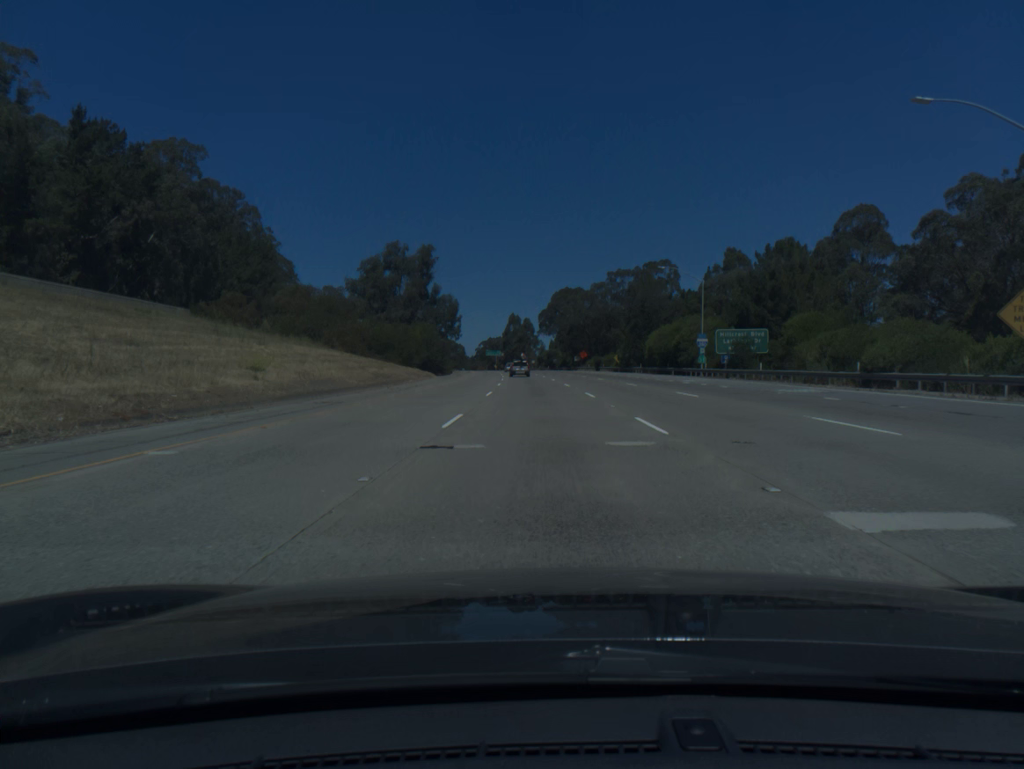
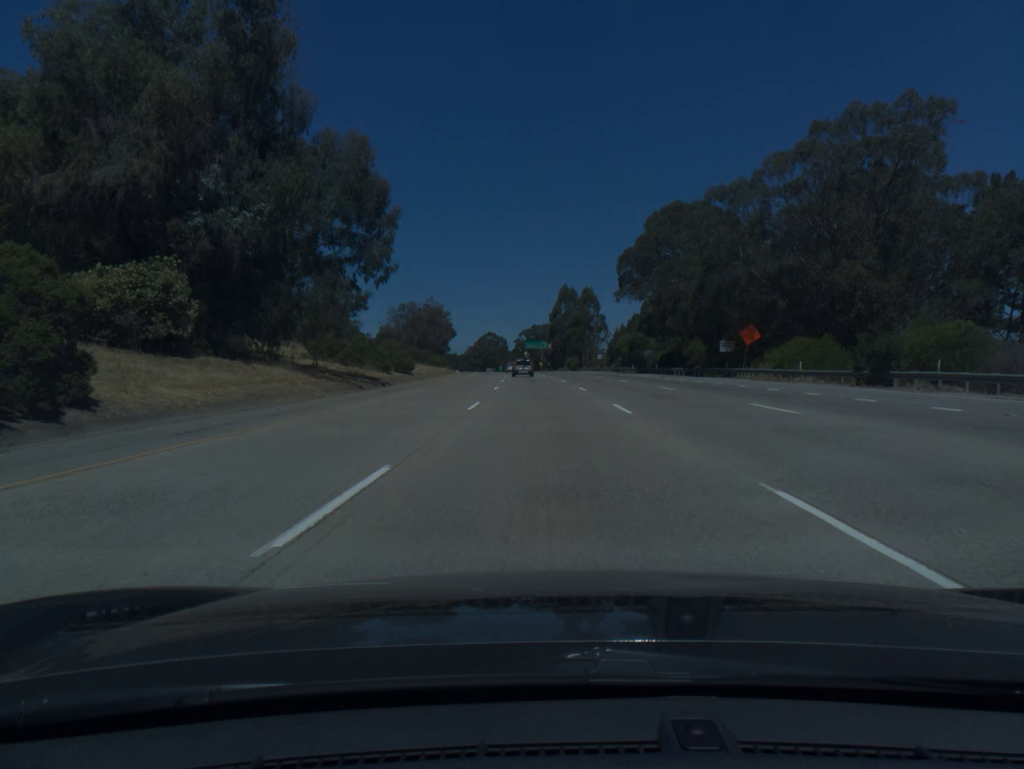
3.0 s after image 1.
(-3.2, +97.3) m; -4°
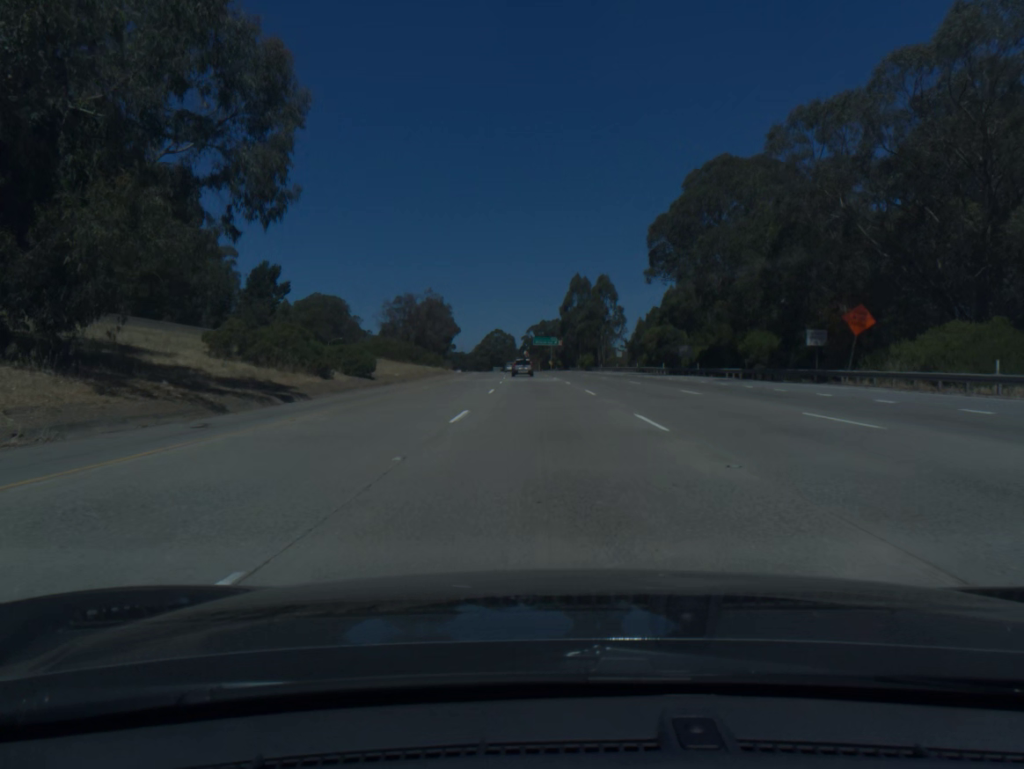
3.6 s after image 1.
(-0.1, +19.2) m; -1°
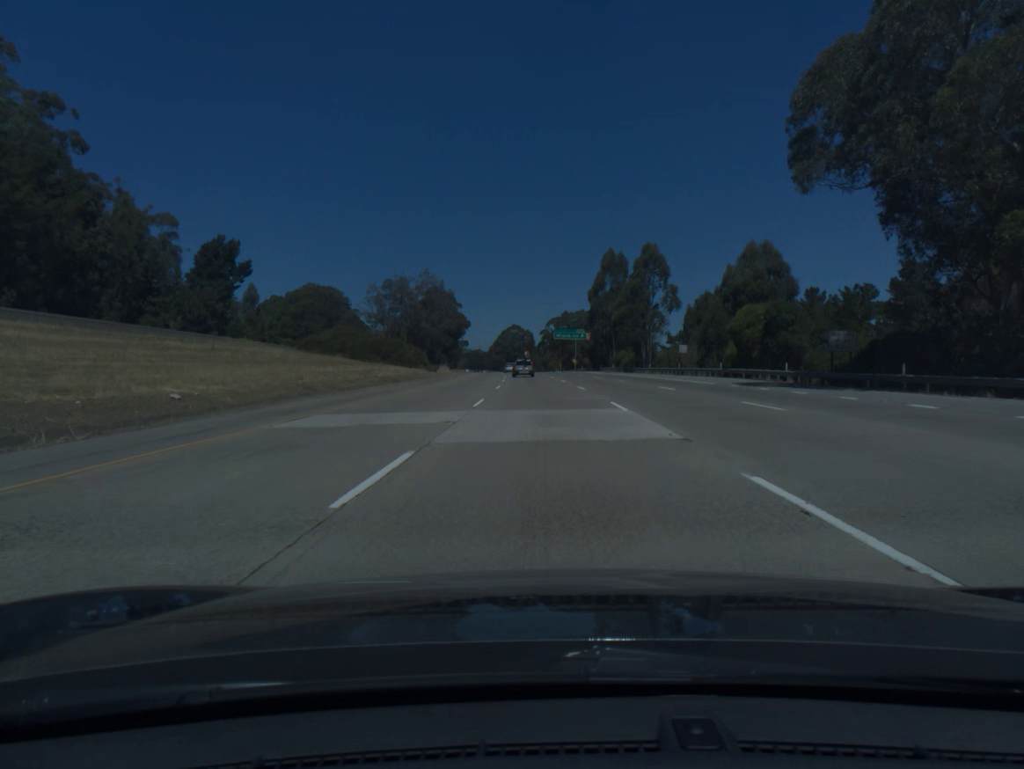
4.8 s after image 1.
(-0.5, +38.2) m; -1°
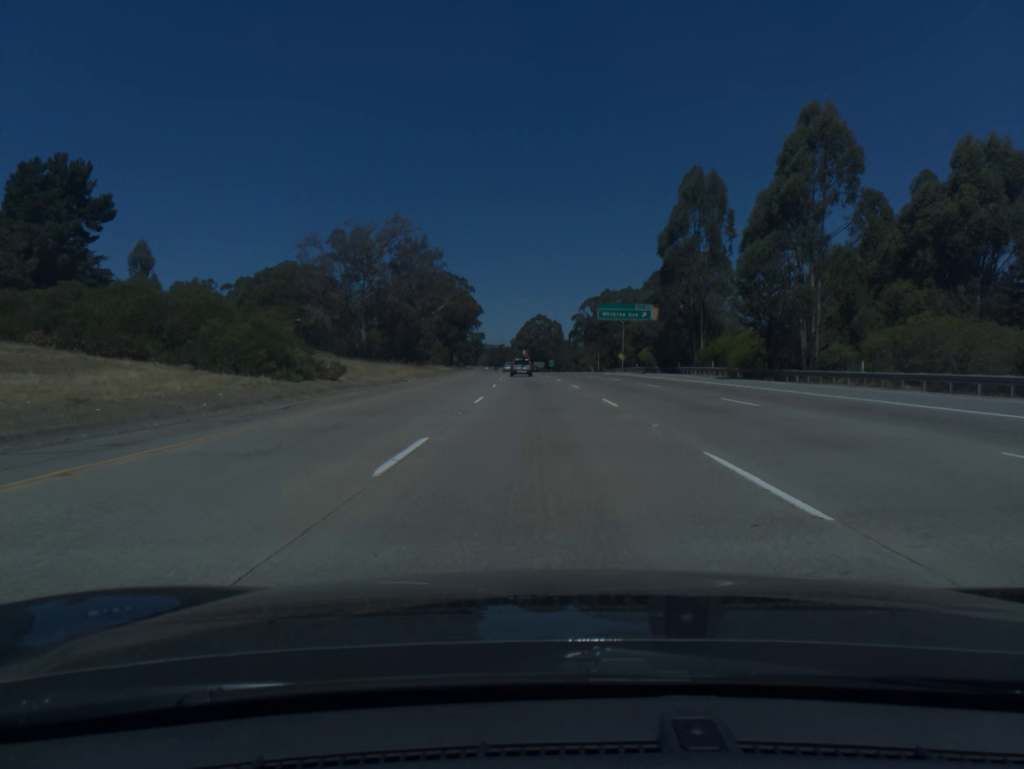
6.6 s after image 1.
(-0.9, +56.9) m; -2°
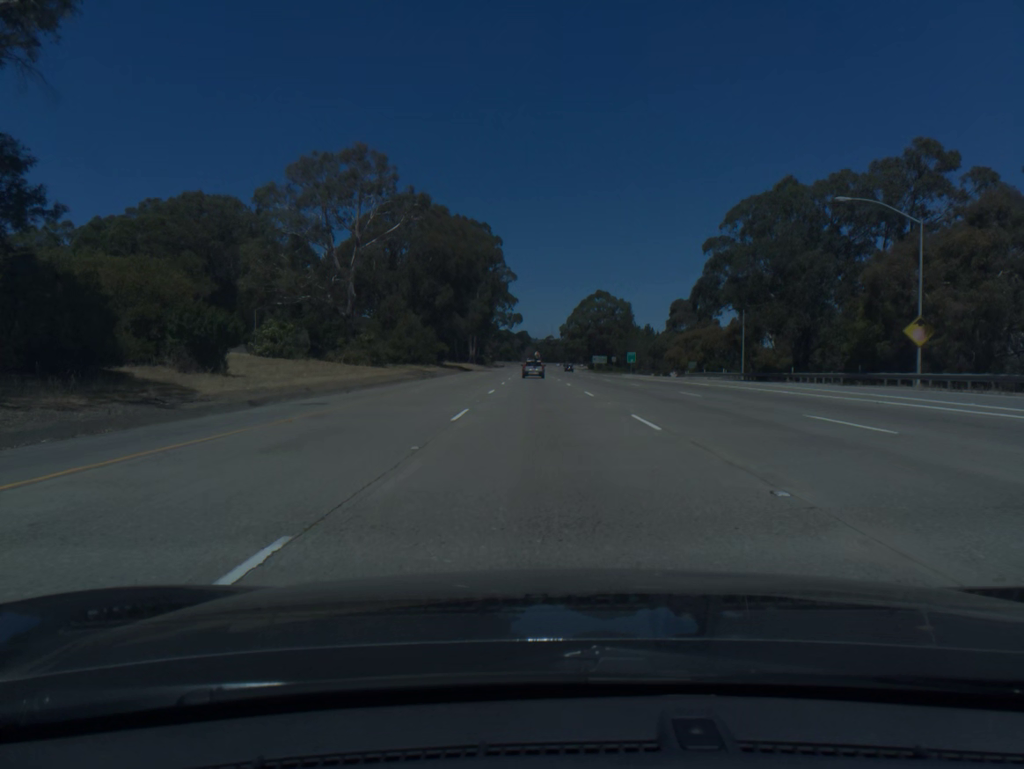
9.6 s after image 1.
(-3.2, +94.5) m; -4°
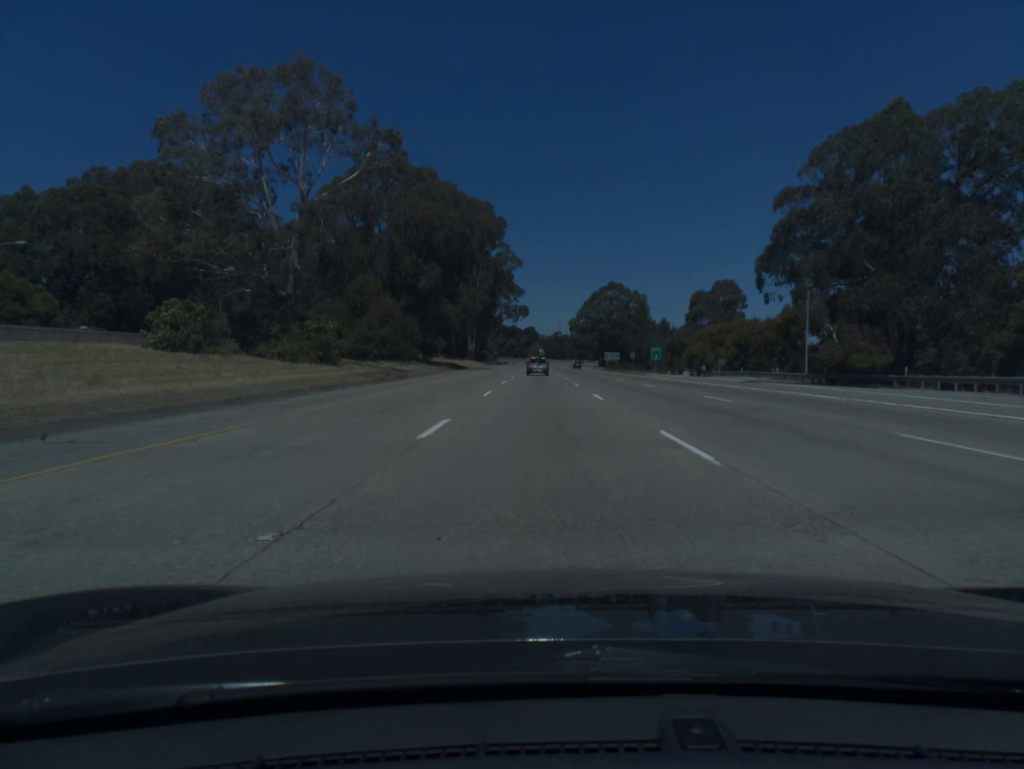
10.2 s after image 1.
(-0.1, +18.9) m; -1°
